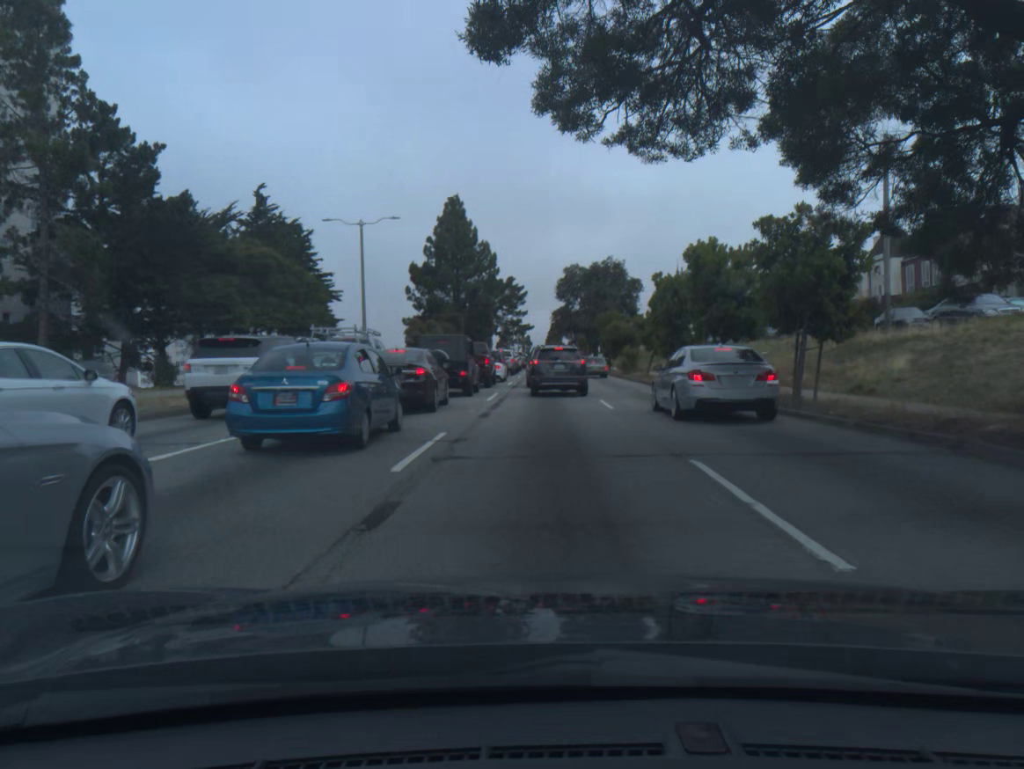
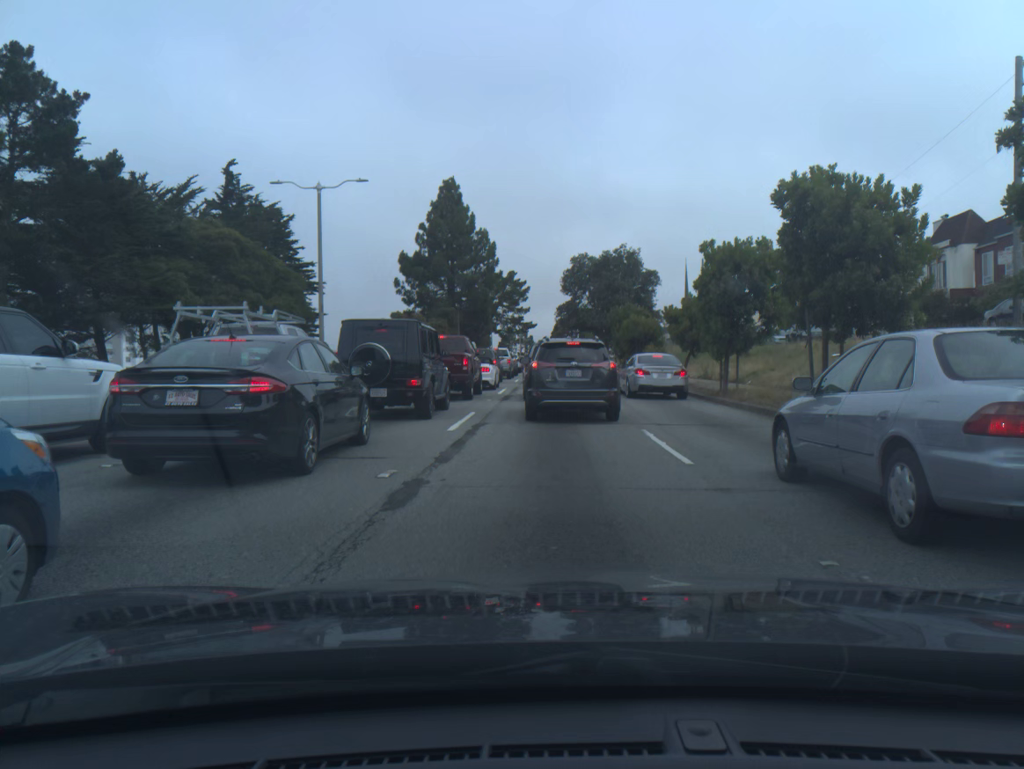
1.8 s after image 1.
(-0.1, +9.9) m; 0°
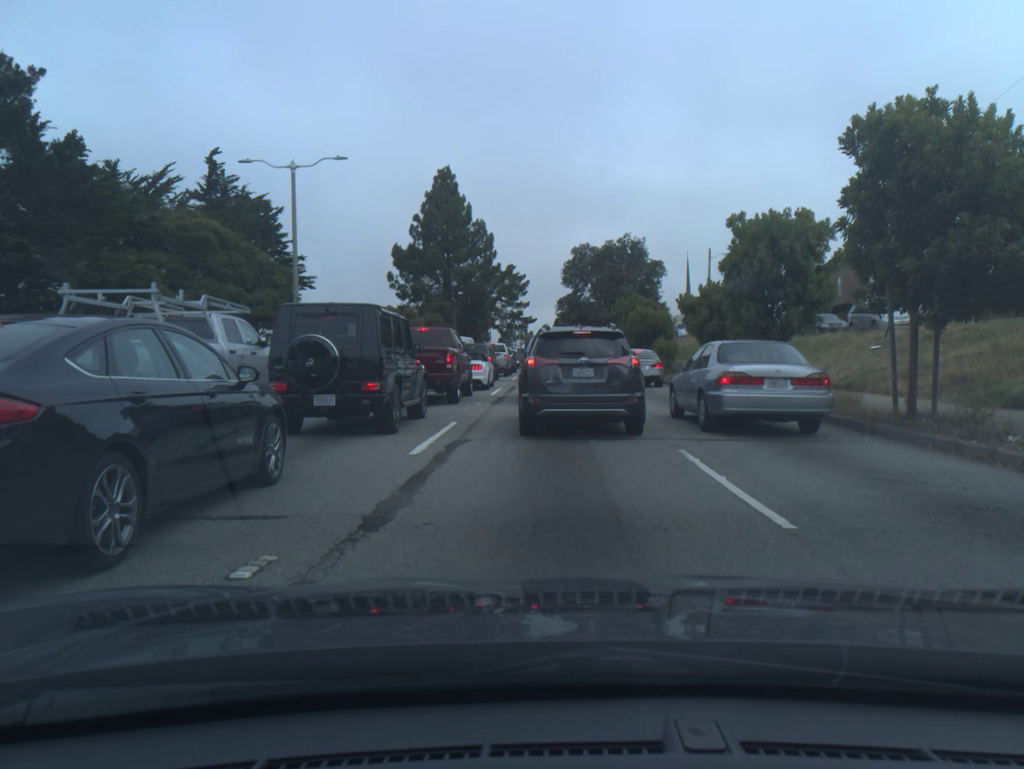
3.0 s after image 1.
(0.0, +3.8) m; 0°
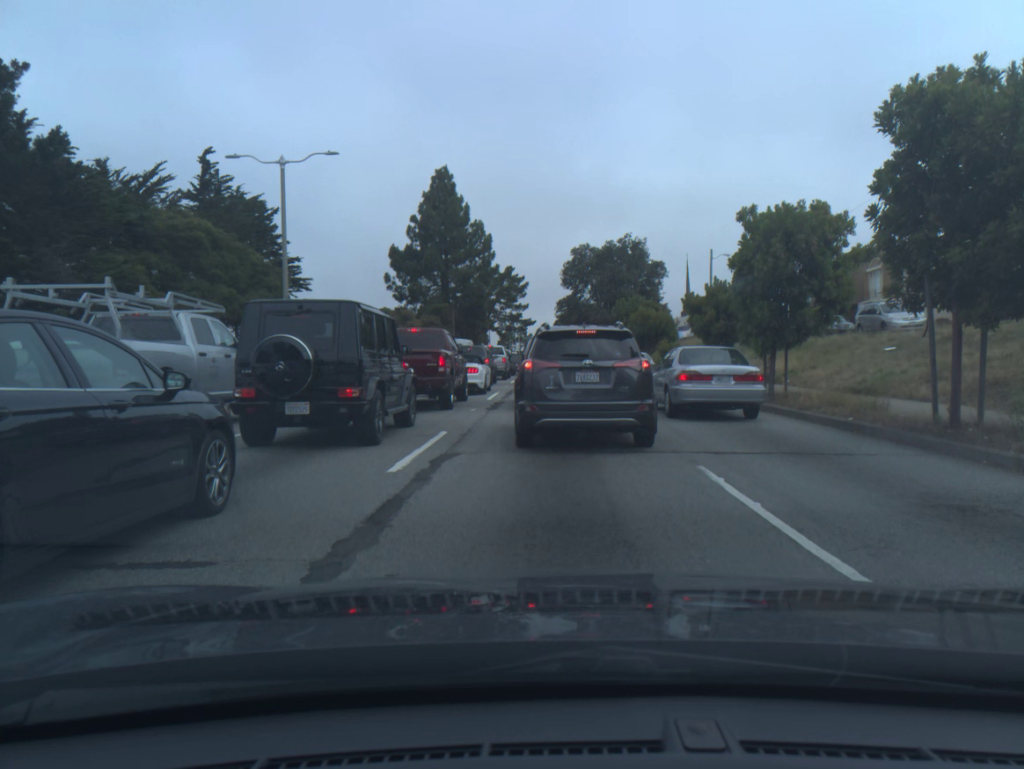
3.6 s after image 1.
(0.0, +1.3) m; 0°
